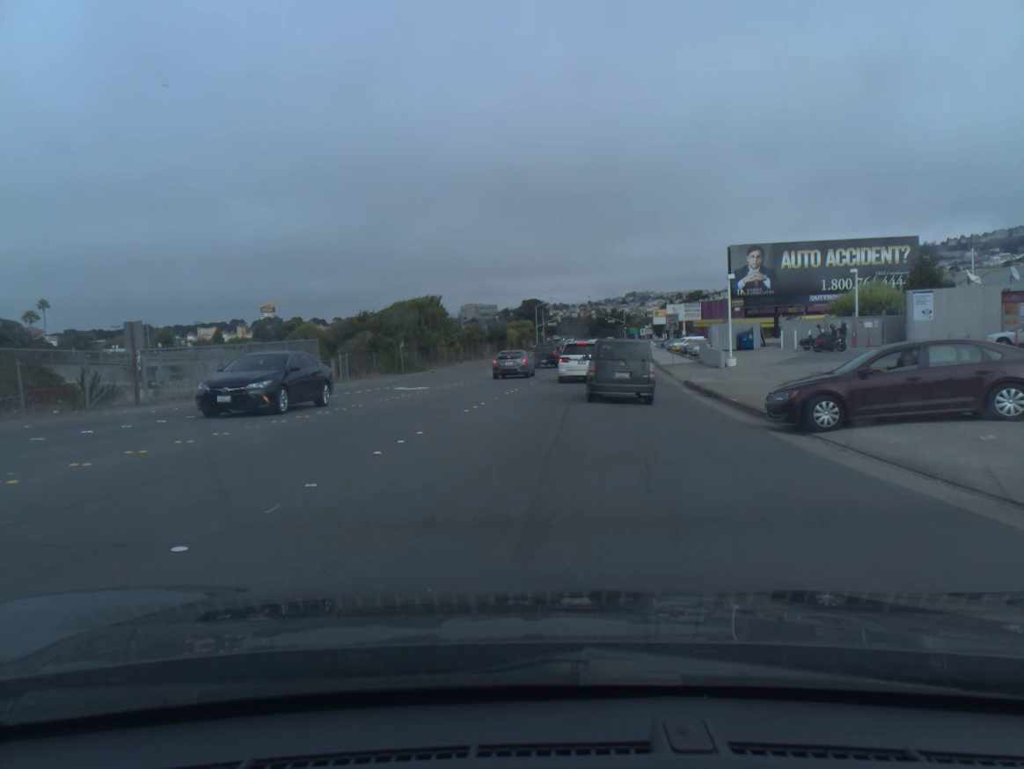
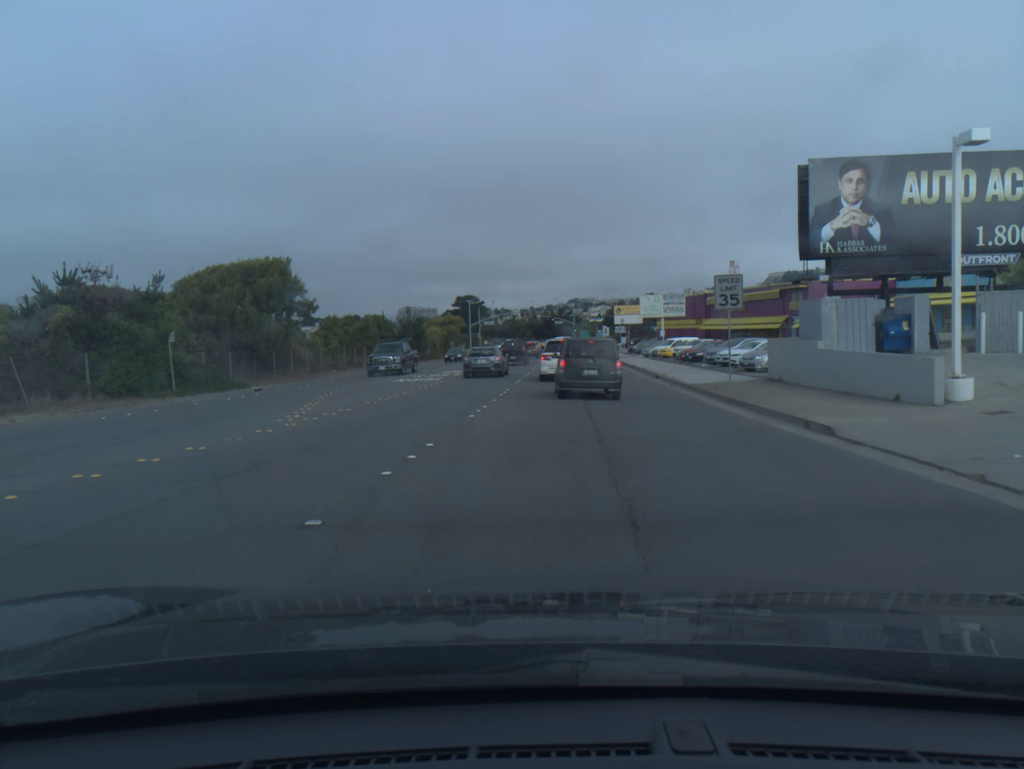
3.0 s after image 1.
(+1.3, +31.3) m; +4°
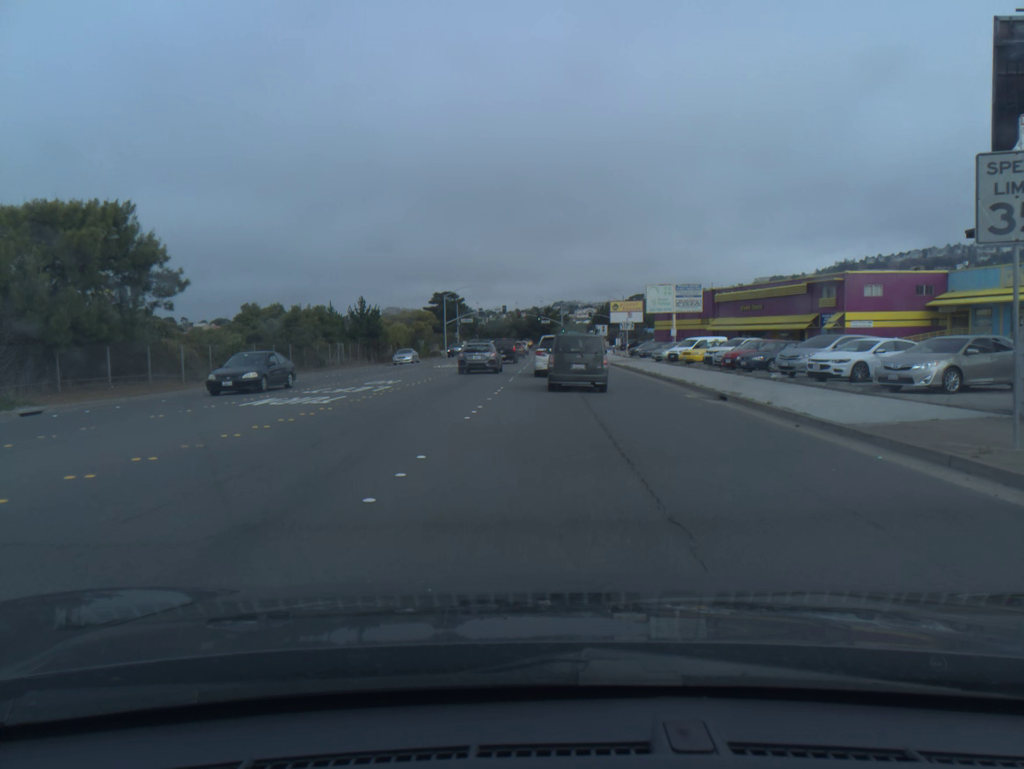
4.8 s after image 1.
(+0.1, +16.4) m; +1°
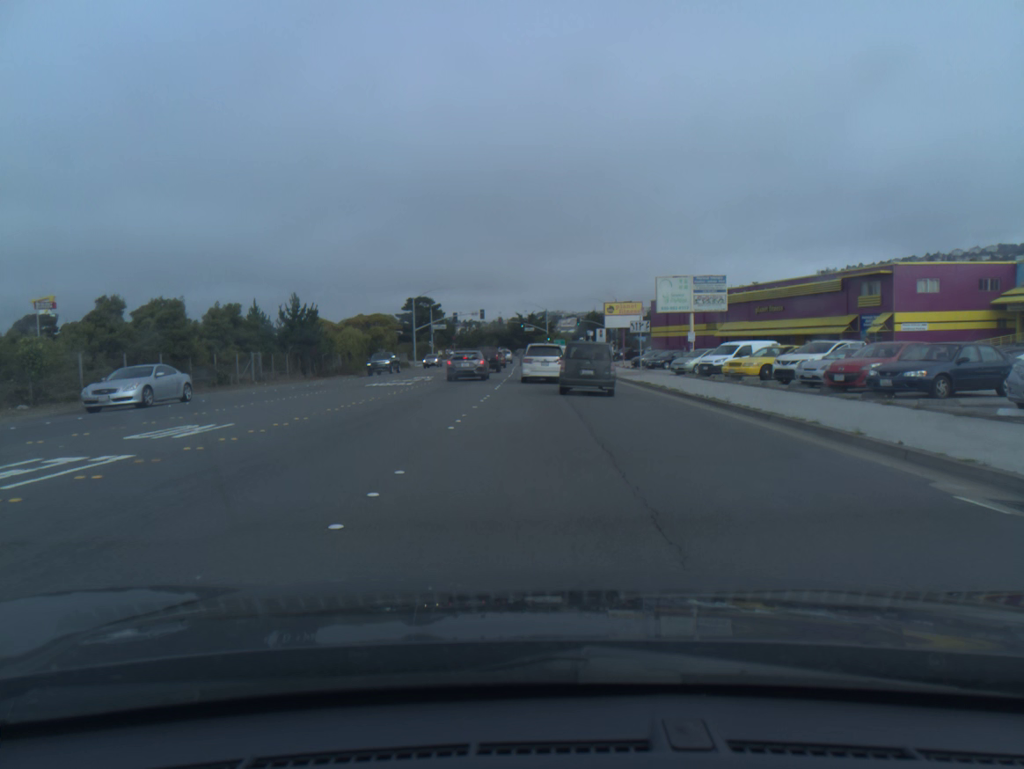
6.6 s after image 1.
(+0.2, +15.5) m; +1°
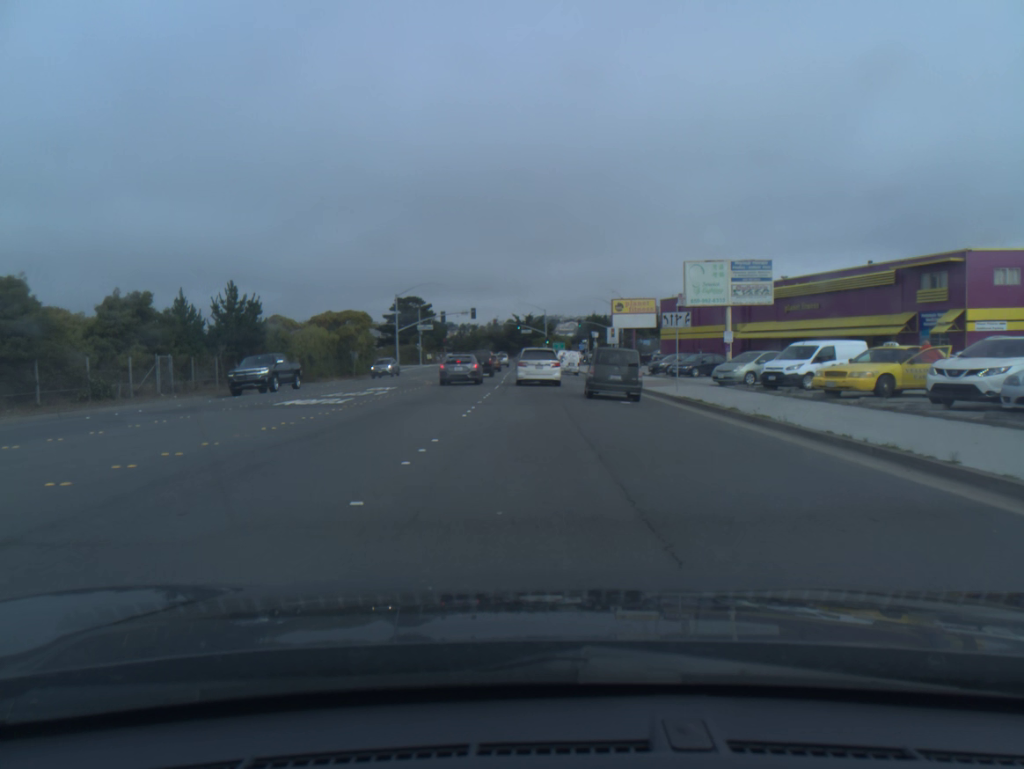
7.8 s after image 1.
(0.0, +11.4) m; 0°
